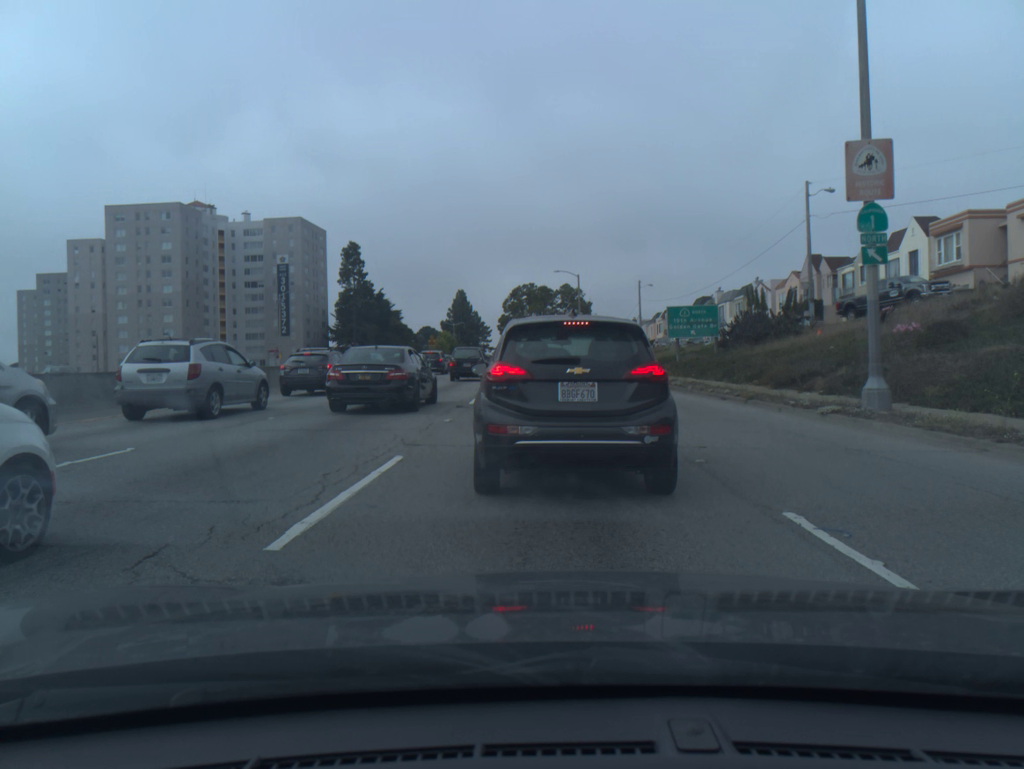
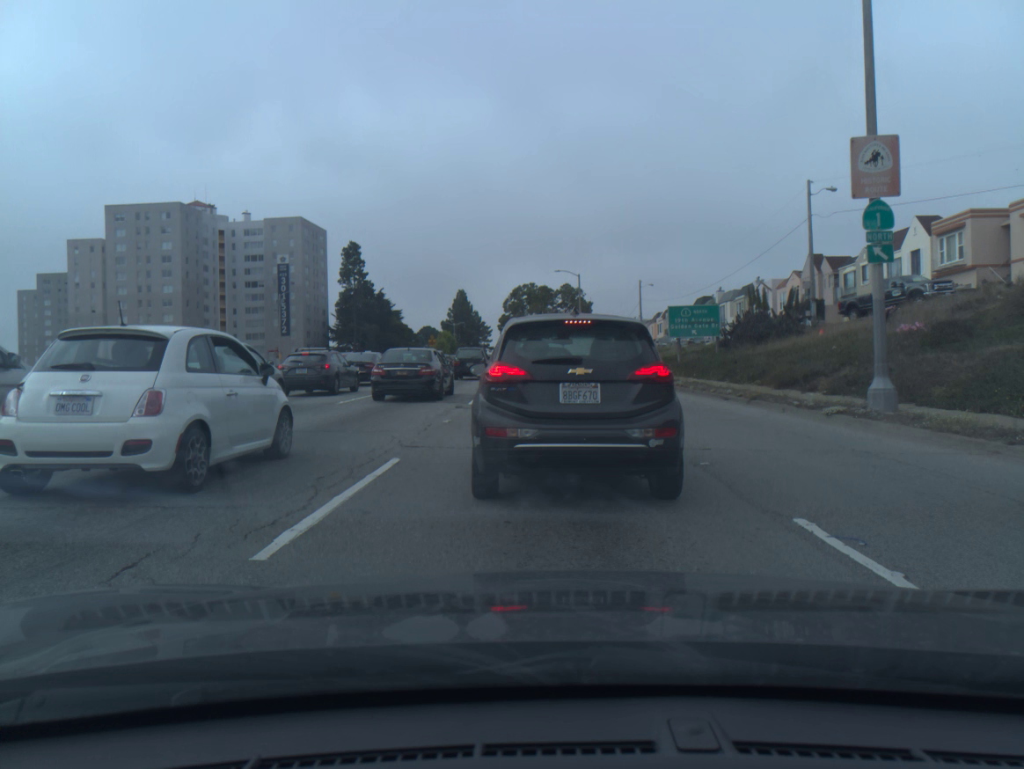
(0.0, +0.2) m; 0°
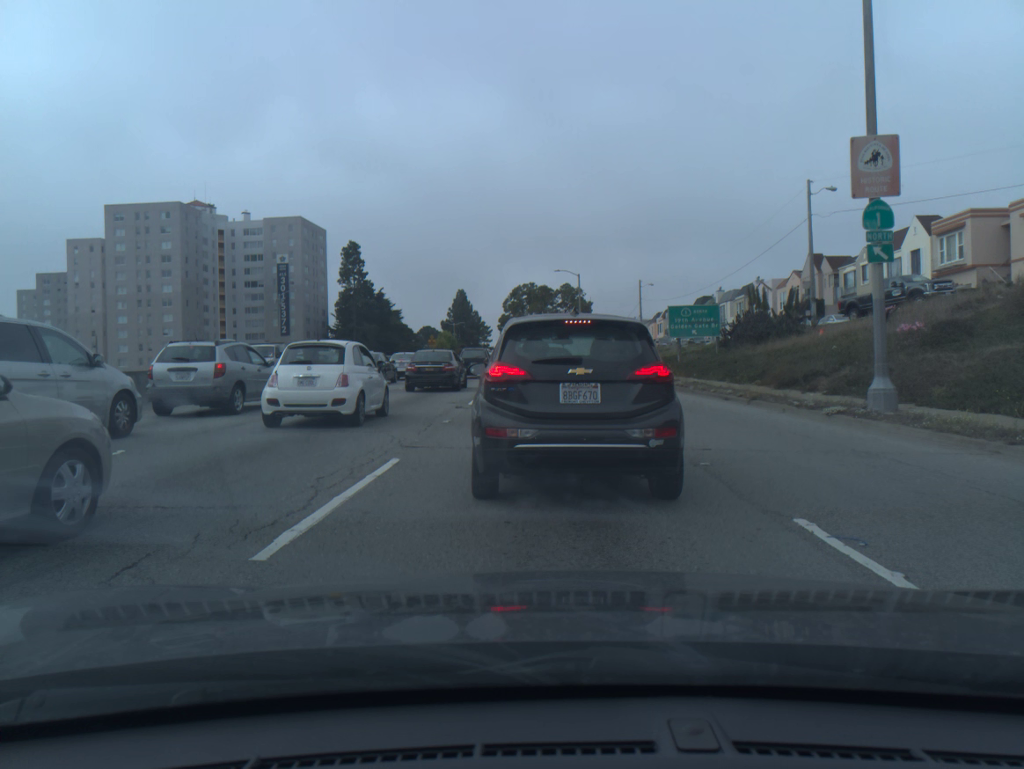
(0.0, 0.0) m; 0°
